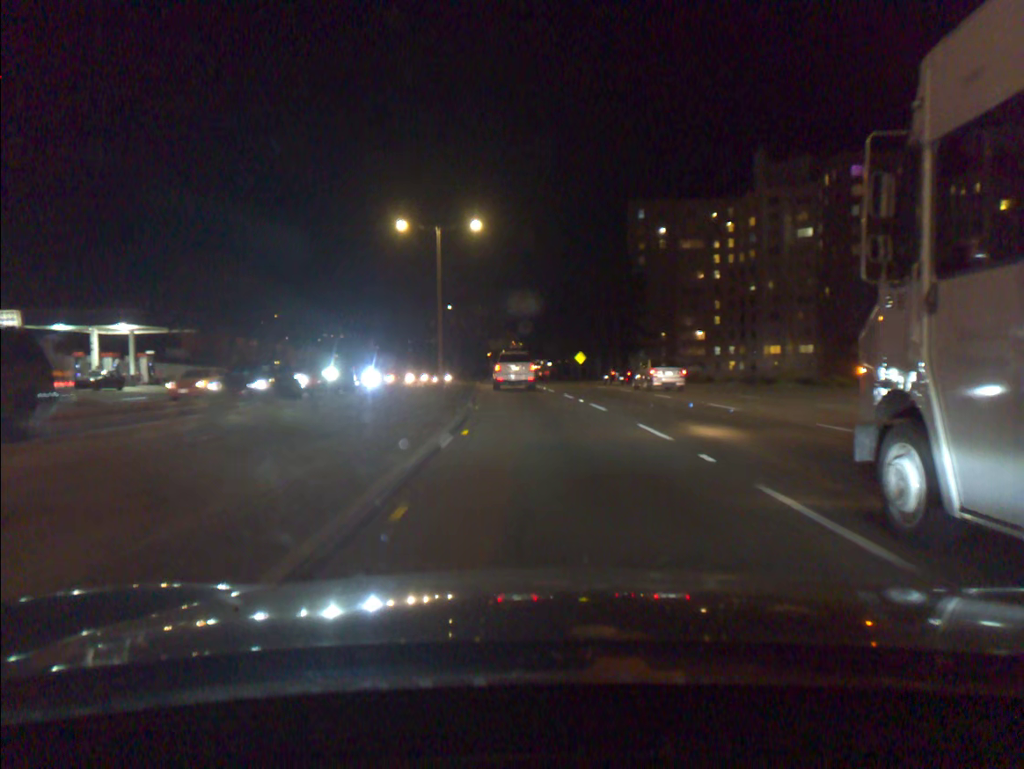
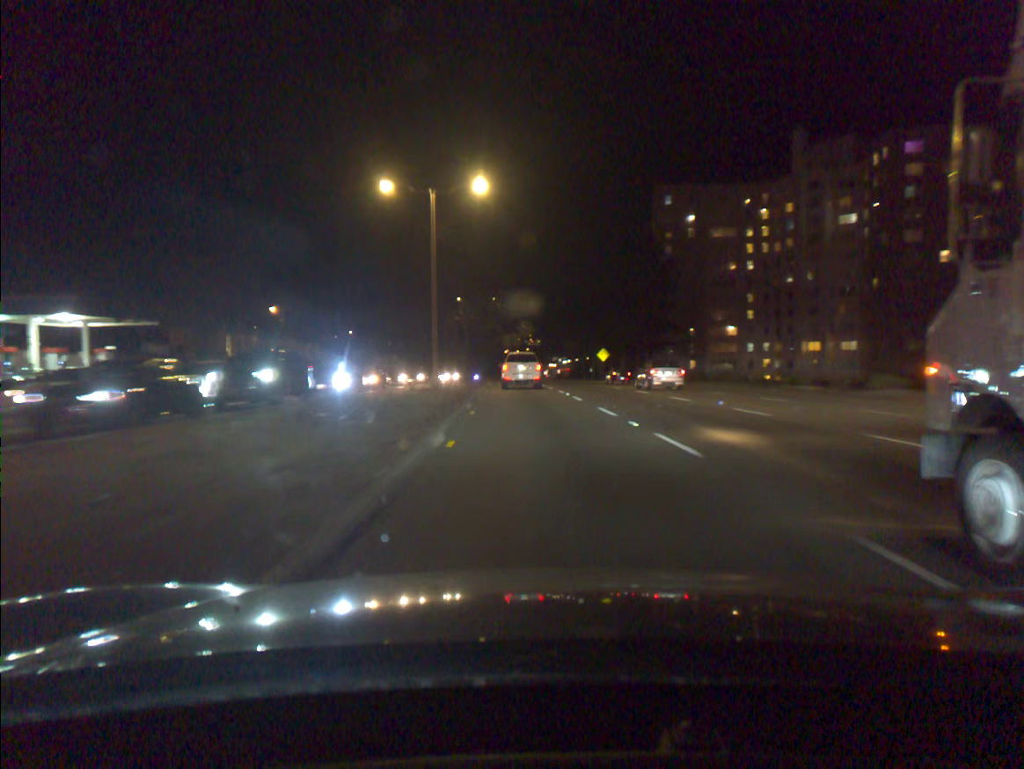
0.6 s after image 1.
(-0.1, +9.5) m; -1°
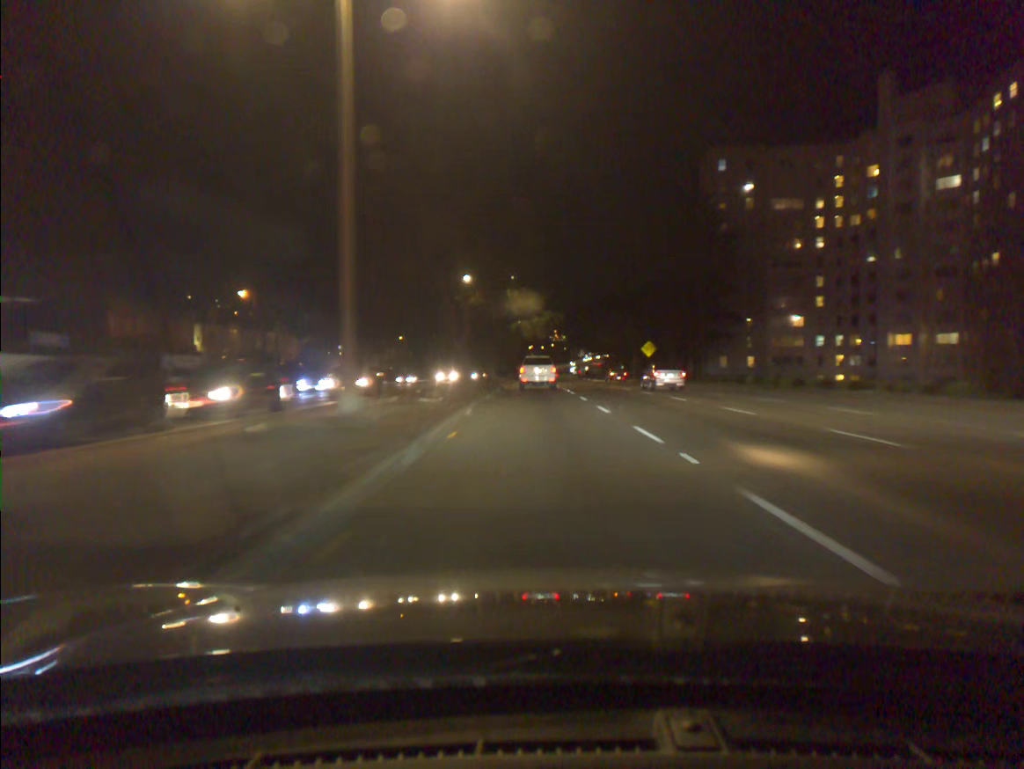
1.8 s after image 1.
(-0.4, +20.4) m; -2°
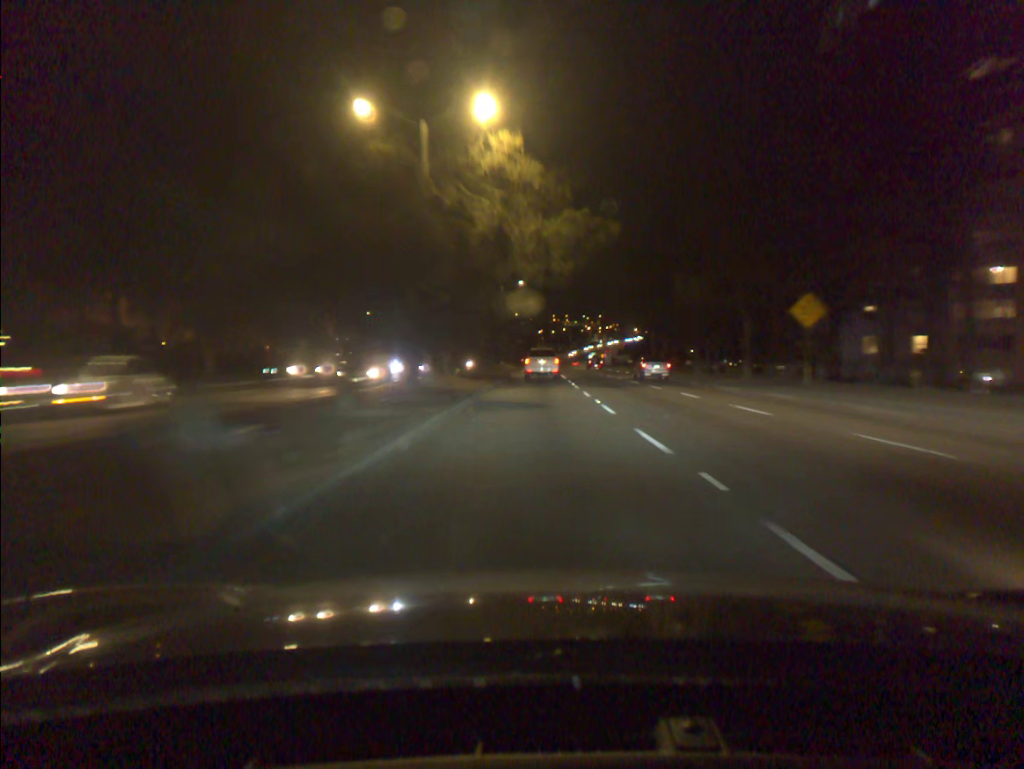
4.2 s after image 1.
(-0.4, +46.2) m; -1°
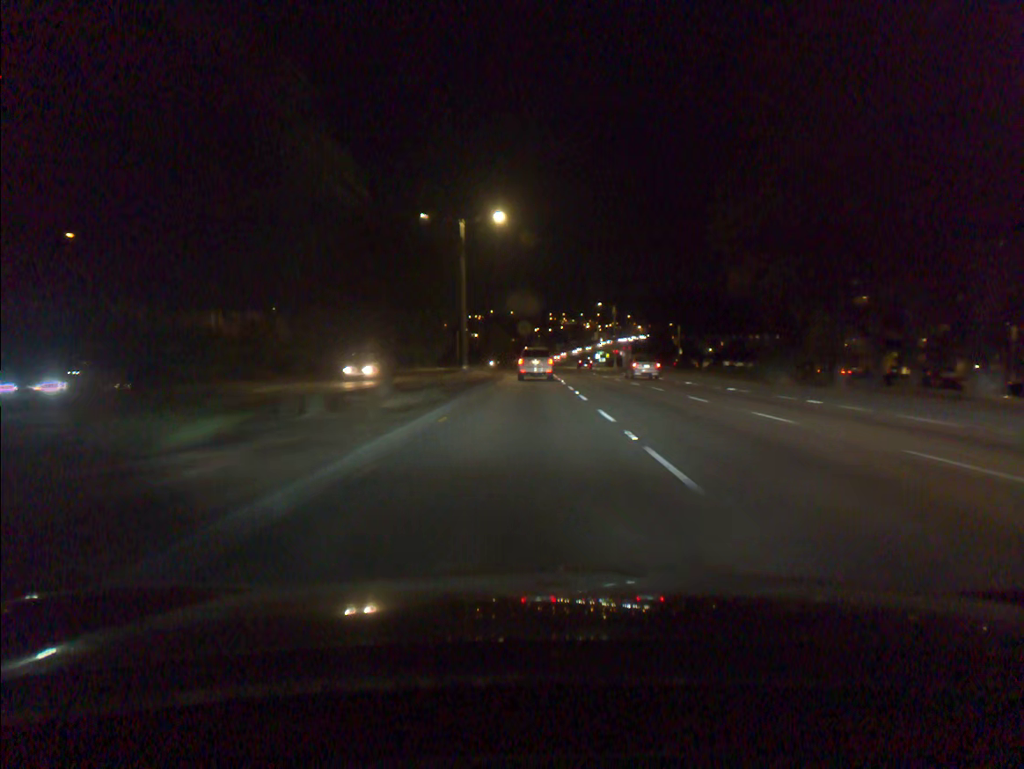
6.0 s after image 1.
(0.0, +39.5) m; 0°
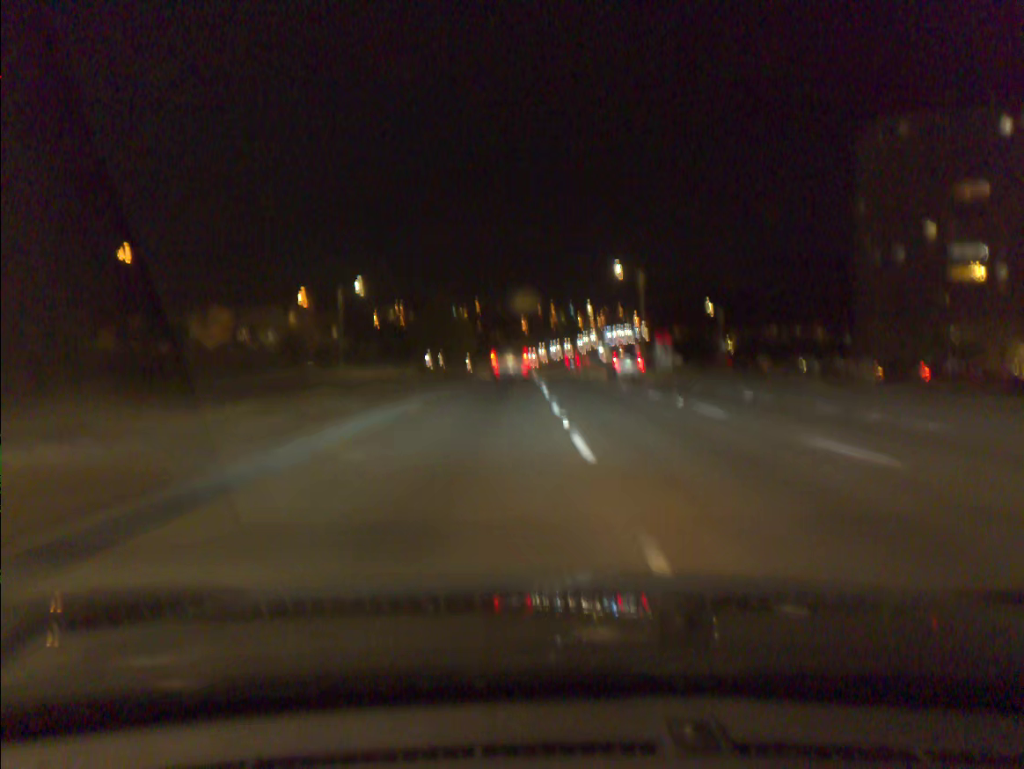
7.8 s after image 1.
(+0.3, +42.8) m; +1°
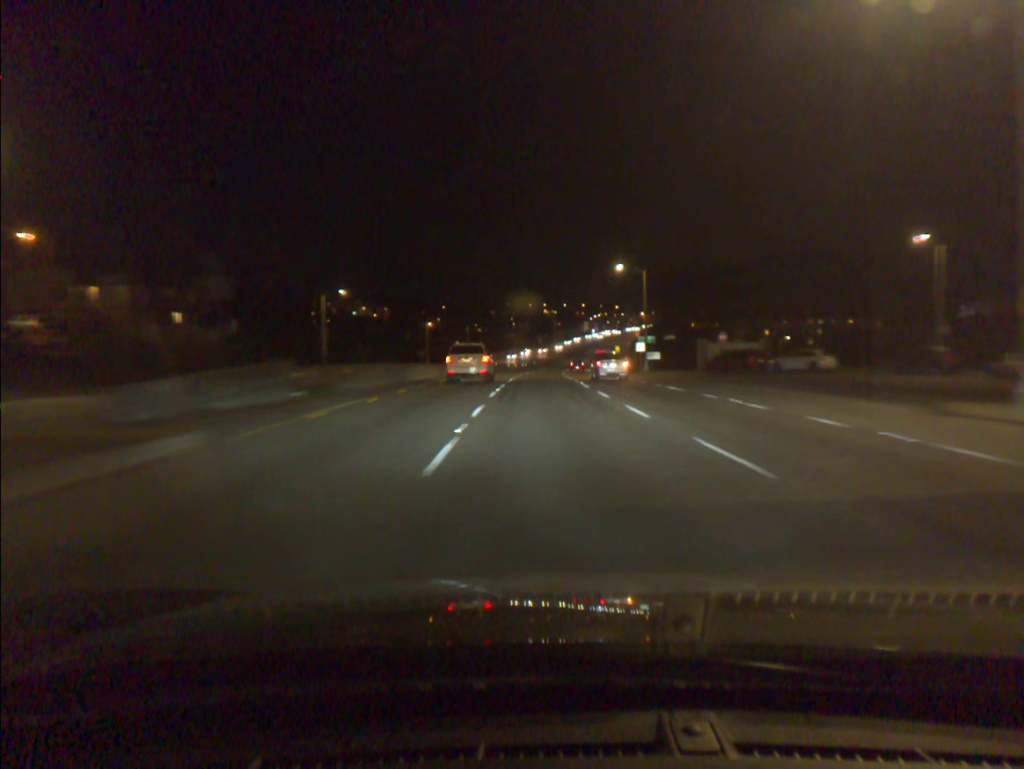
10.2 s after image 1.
(+0.4, +60.3) m; +1°
